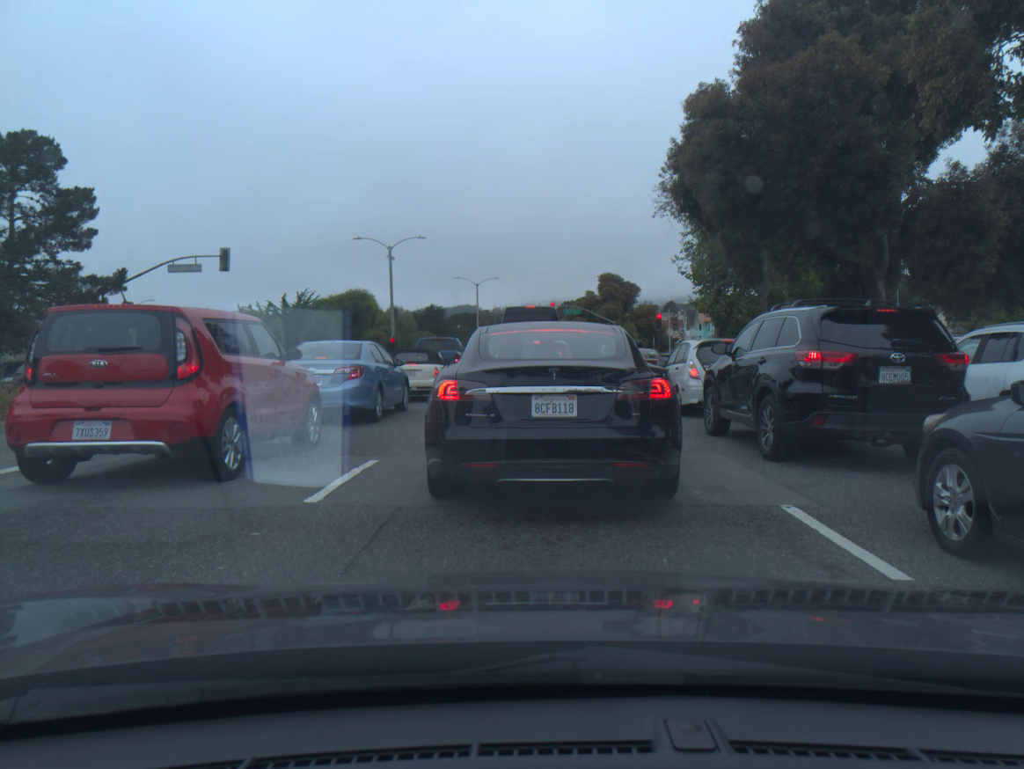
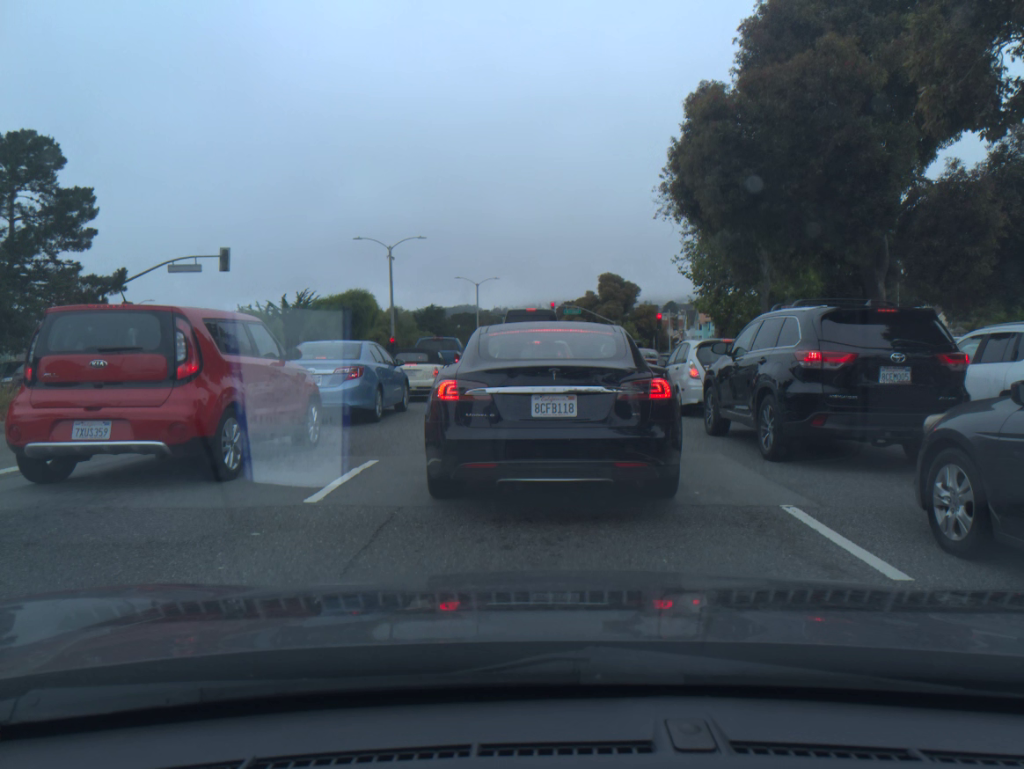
(0.0, 0.0) m; 0°
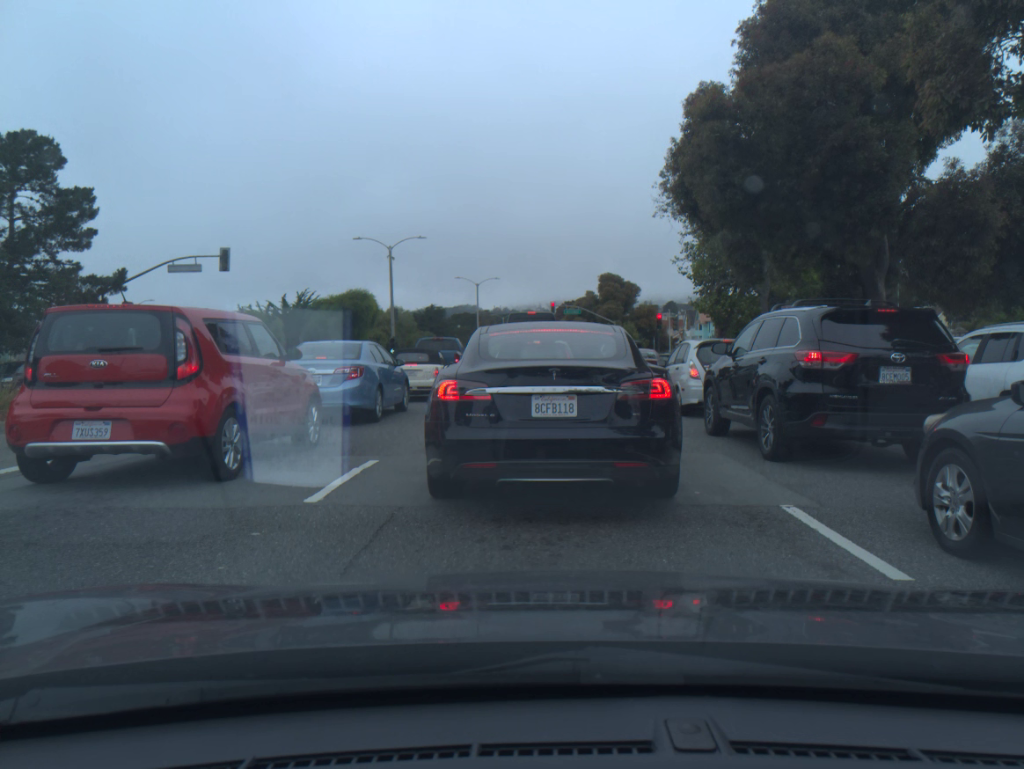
(0.0, 0.0) m; 0°
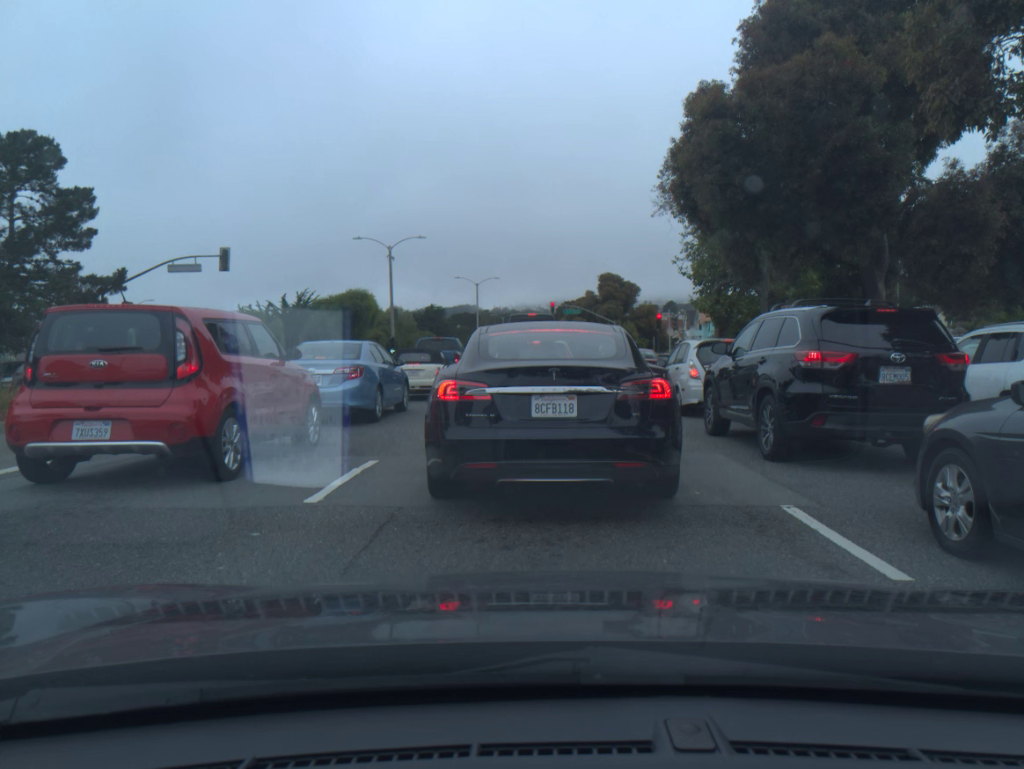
(0.0, 0.0) m; 0°
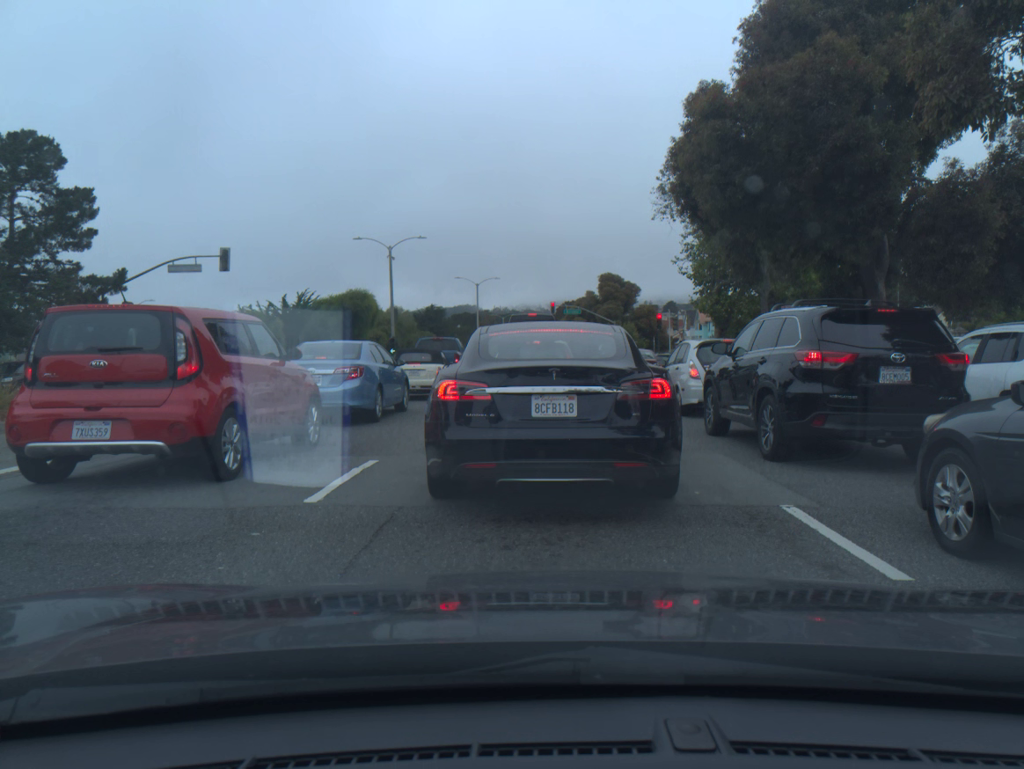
(0.0, 0.0) m; 0°
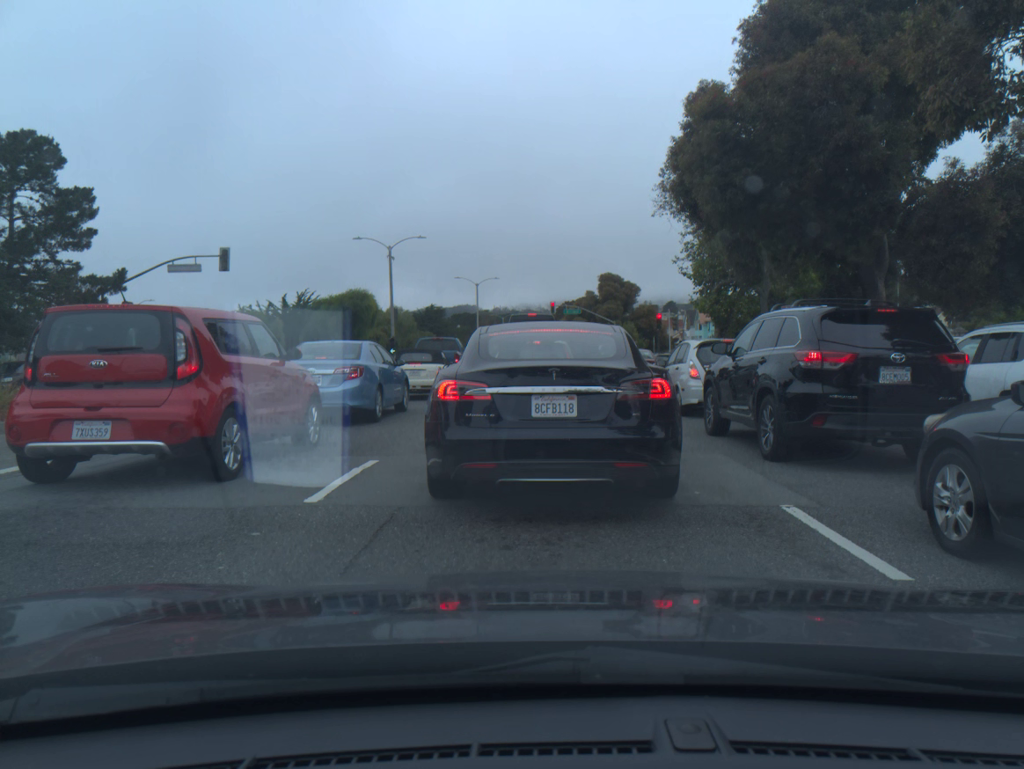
(0.0, 0.0) m; 0°
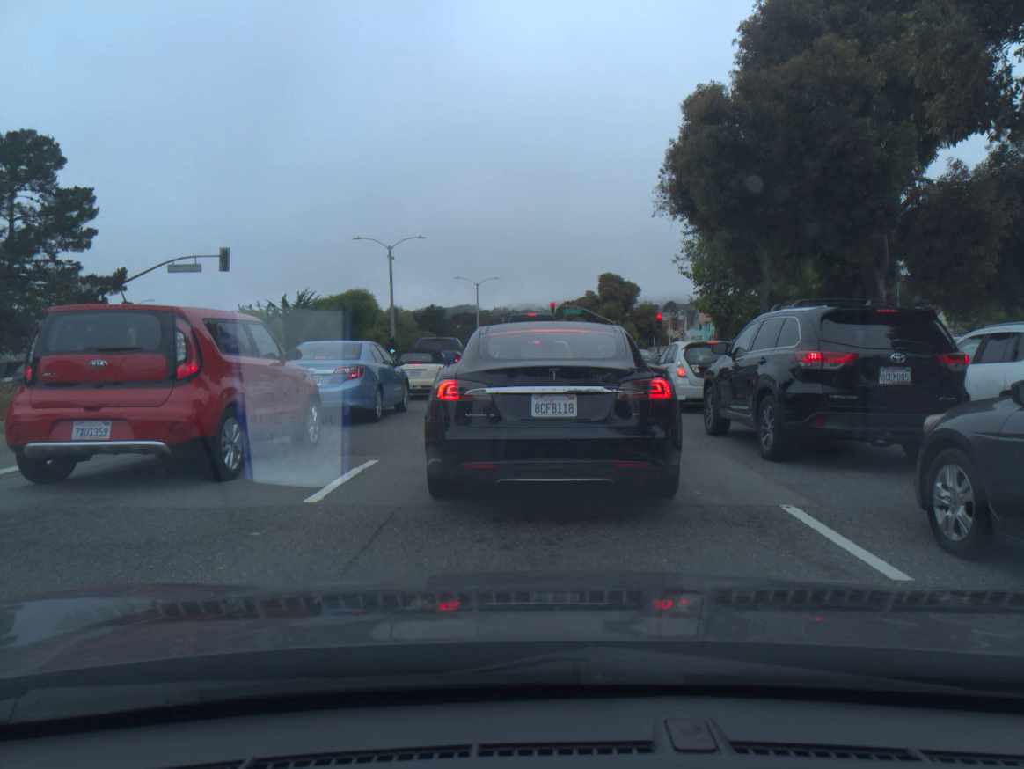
(0.0, 0.0) m; 0°
